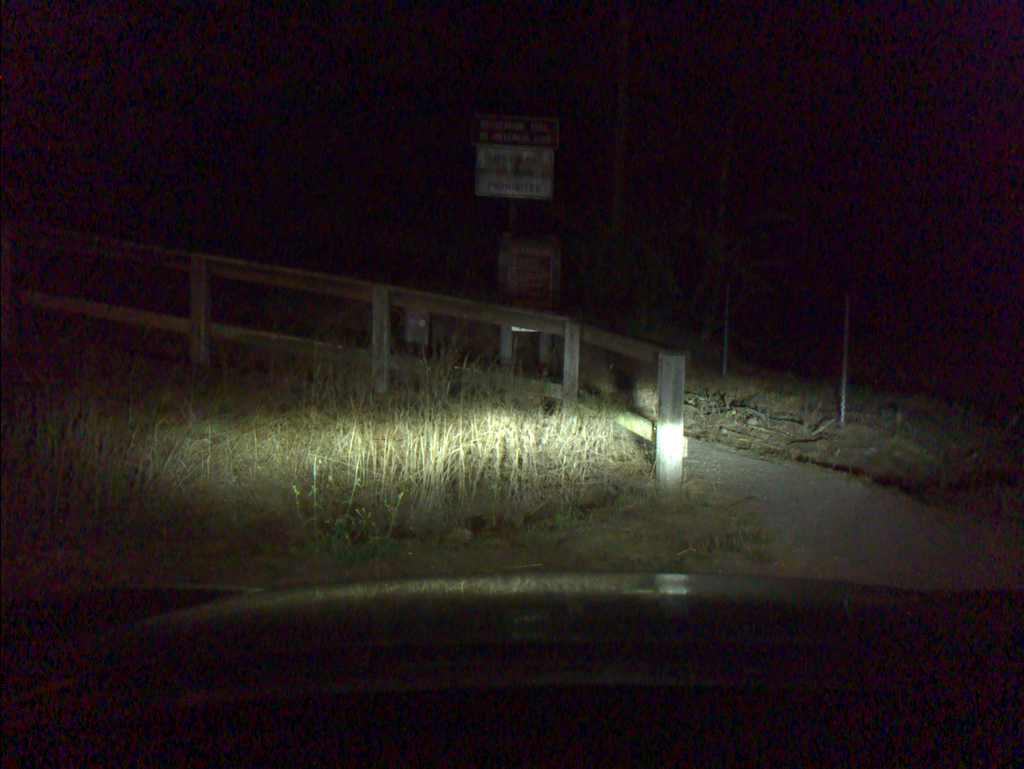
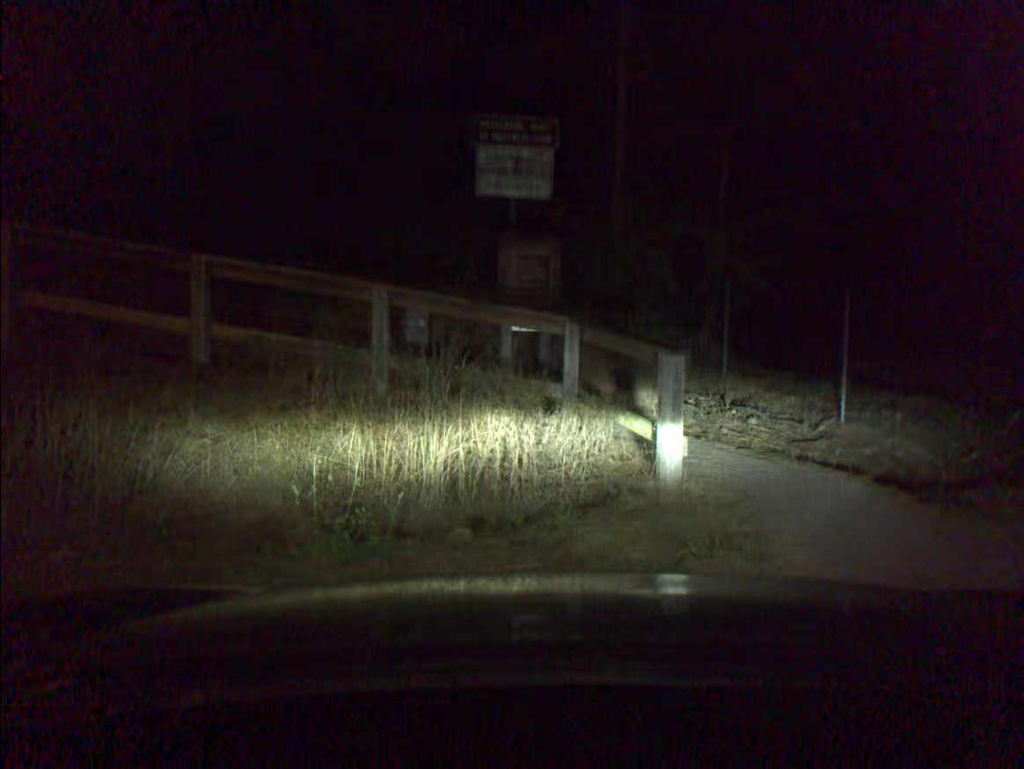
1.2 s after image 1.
(0.0, 0.0) m; 0°
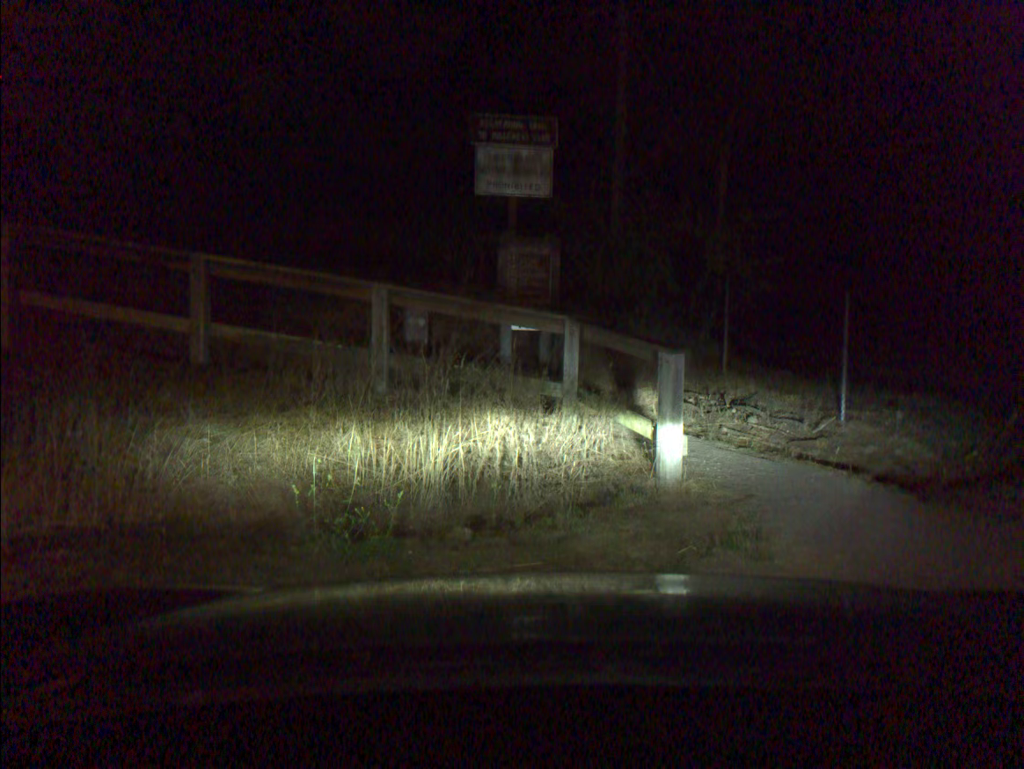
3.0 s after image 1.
(0.0, 0.0) m; 0°
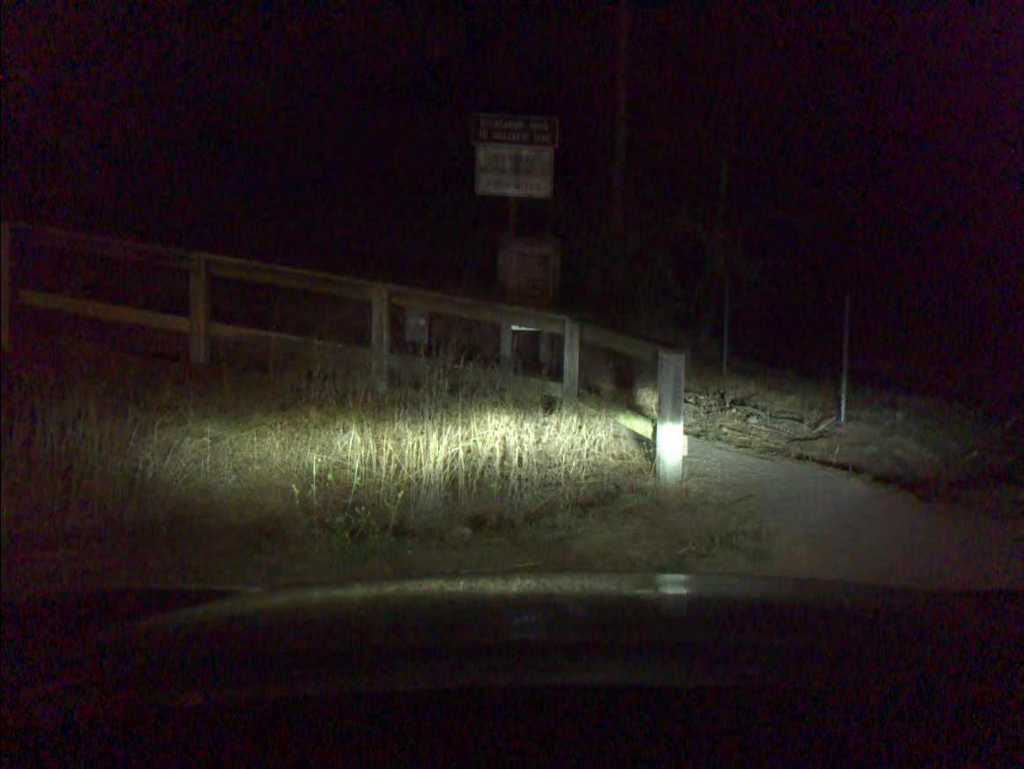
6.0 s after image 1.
(0.0, 0.0) m; 0°
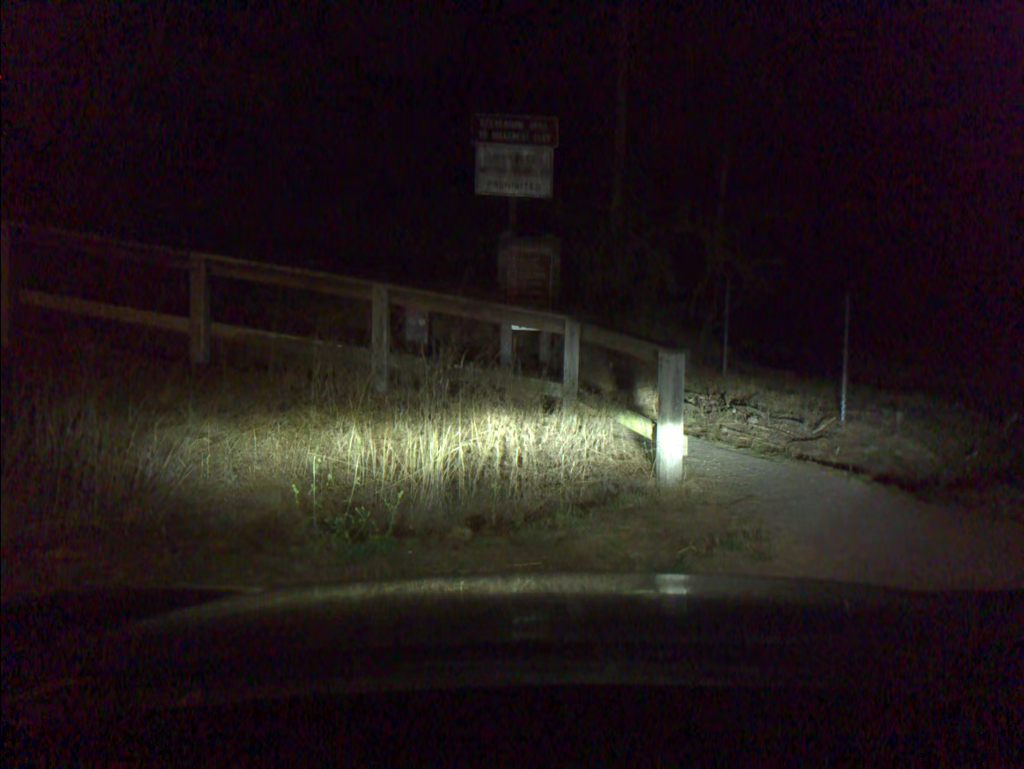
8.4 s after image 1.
(0.0, 0.0) m; 0°
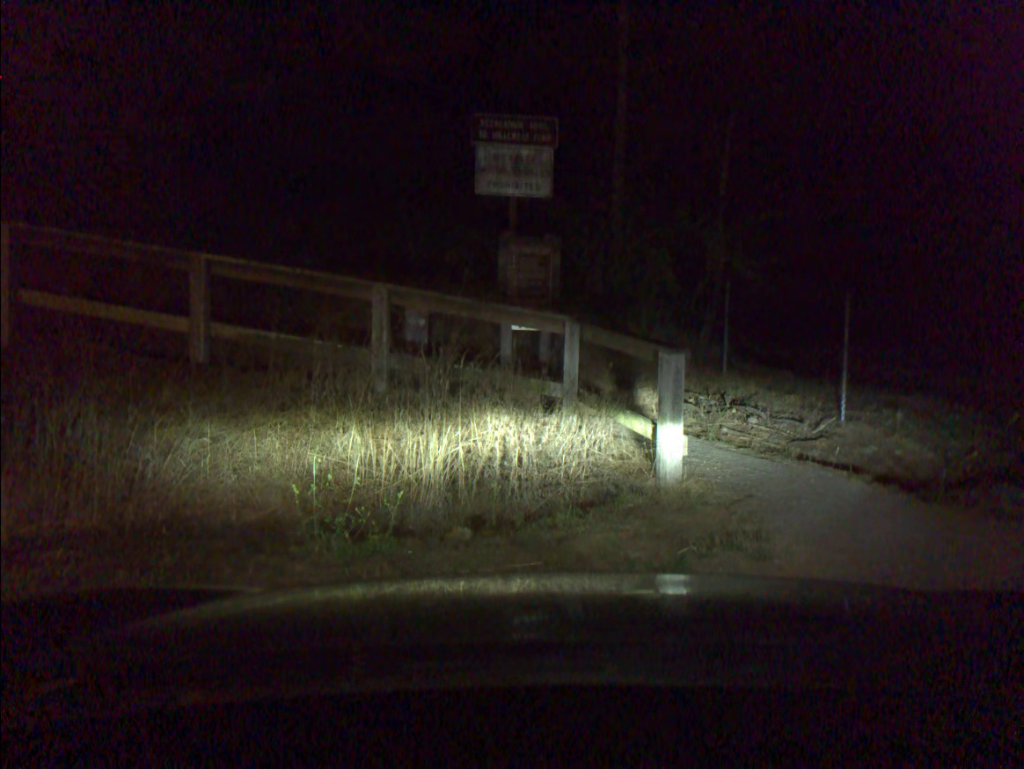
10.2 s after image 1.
(0.0, 0.0) m; 0°
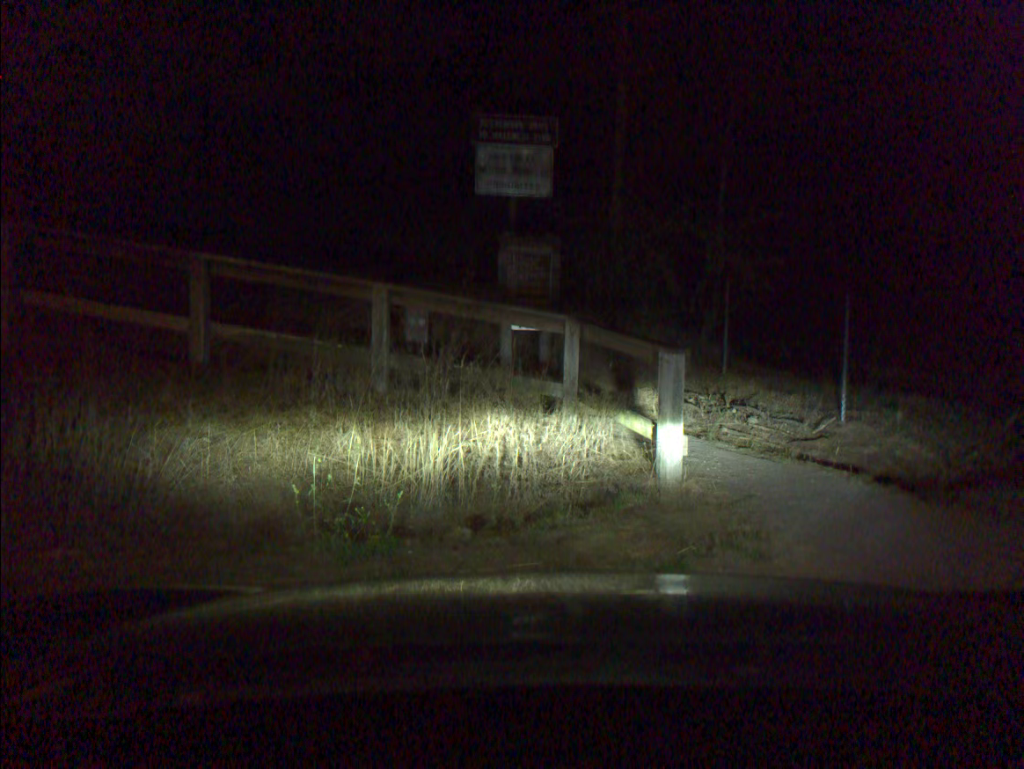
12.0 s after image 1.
(0.0, 0.0) m; 0°
